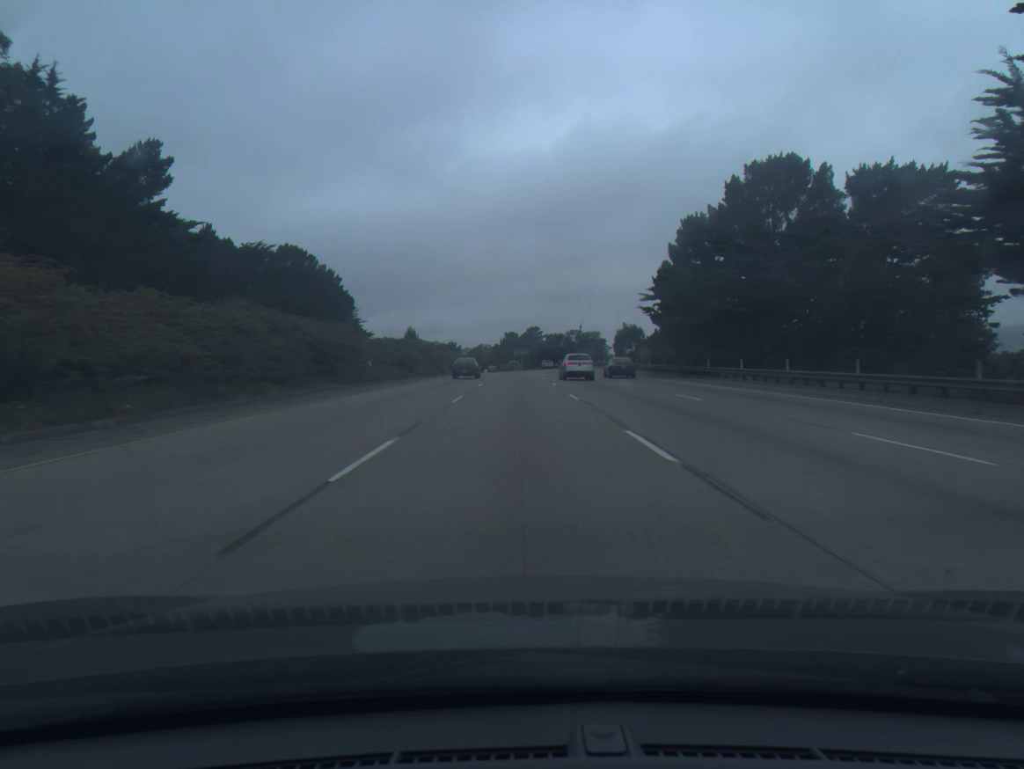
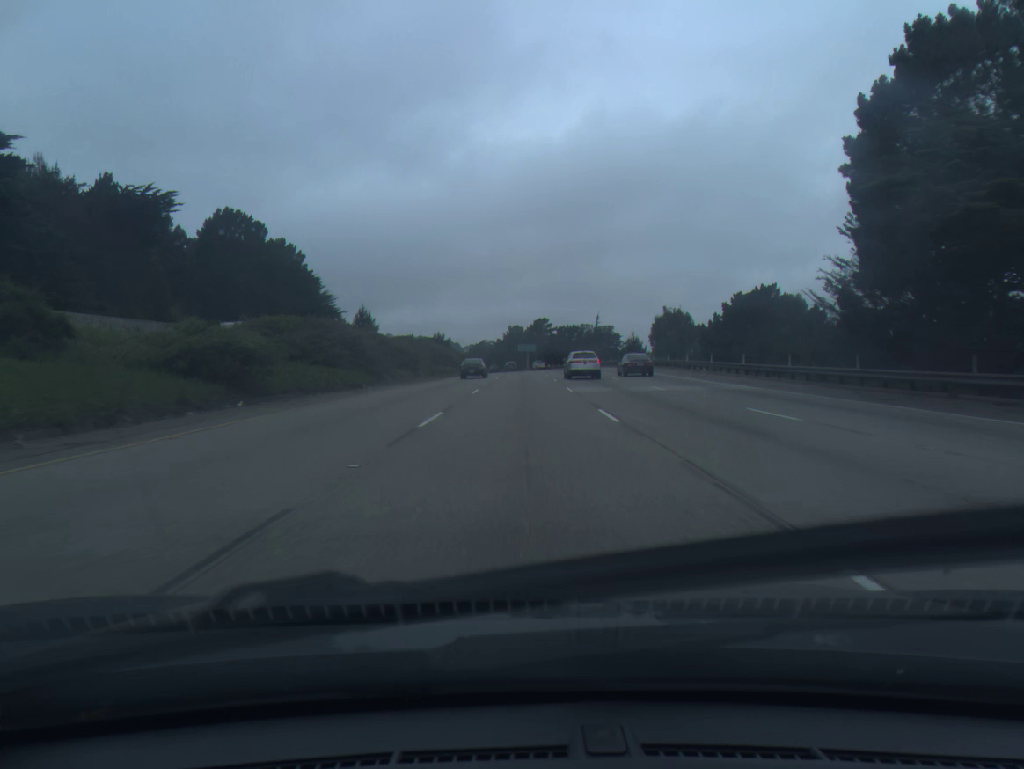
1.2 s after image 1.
(-0.1, +37.6) m; 0°
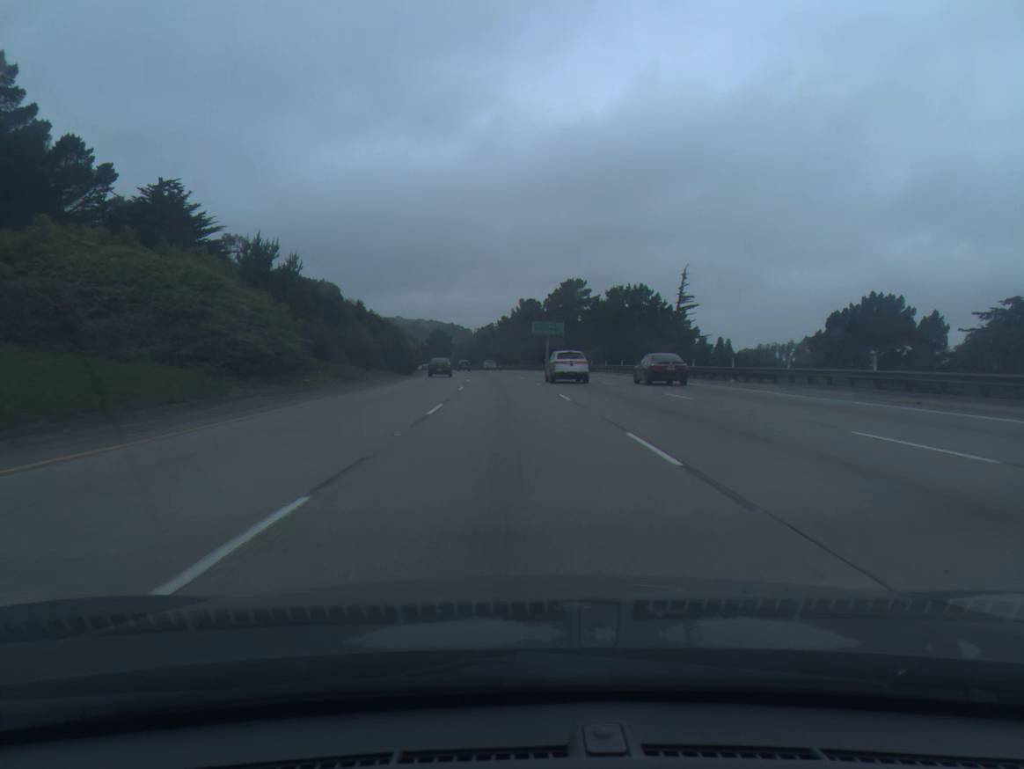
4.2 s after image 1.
(-0.1, +94.2) m; -1°
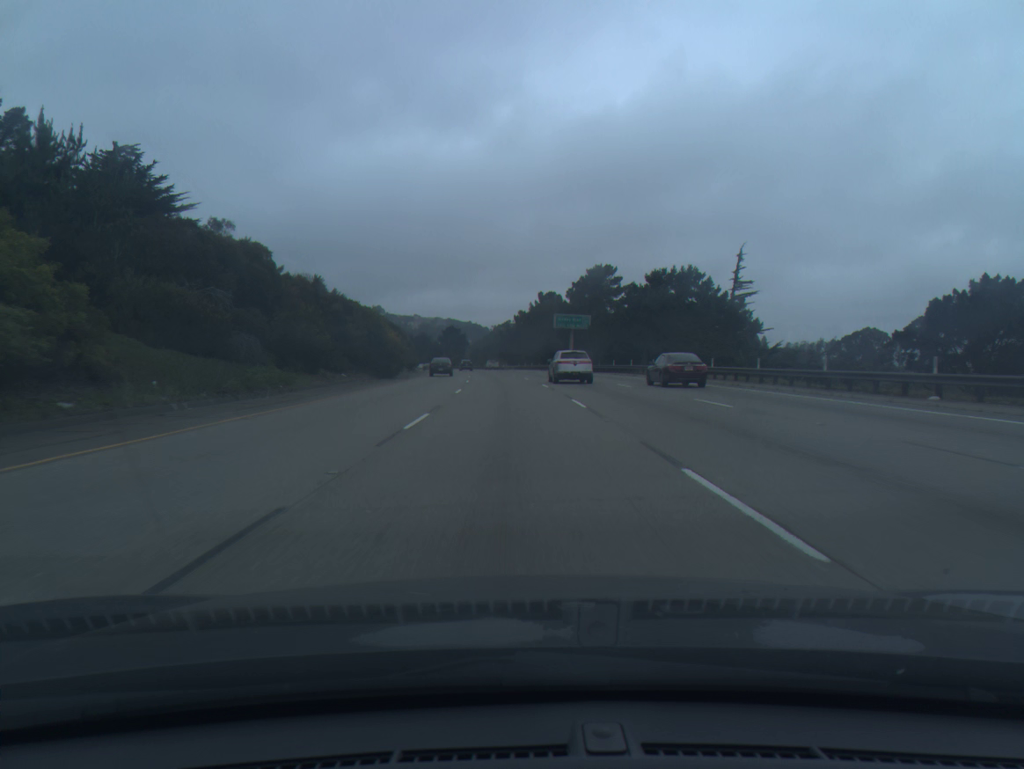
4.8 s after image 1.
(-0.2, +18.8) m; -1°
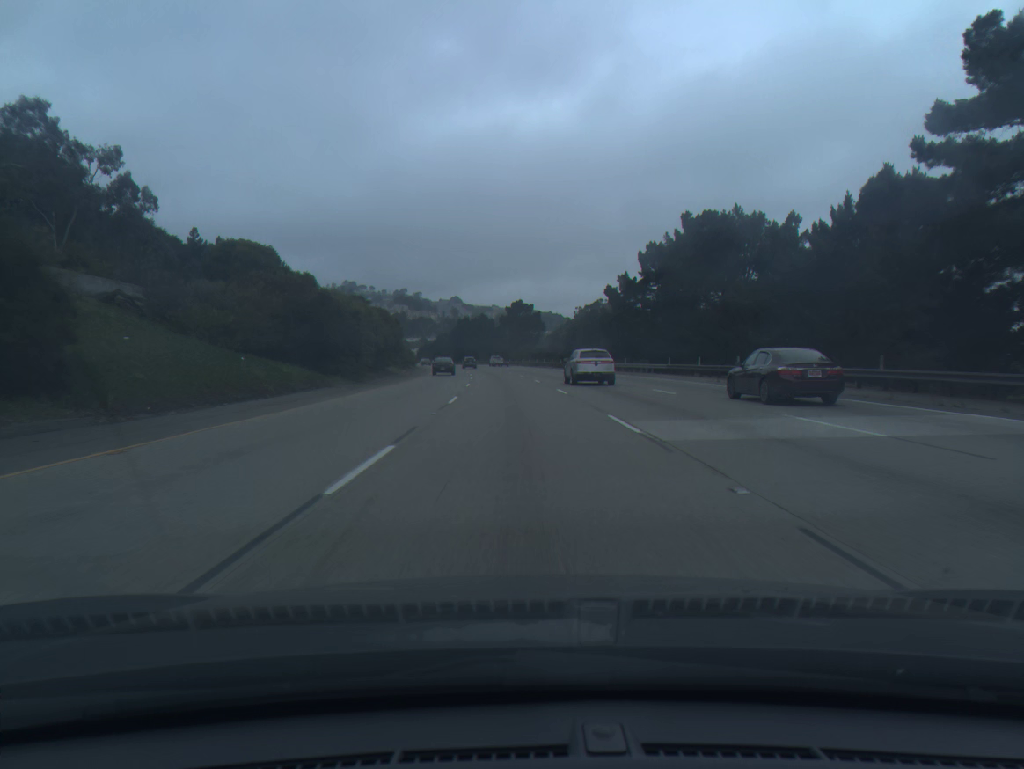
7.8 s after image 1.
(-5.2, +94.0) m; -6°
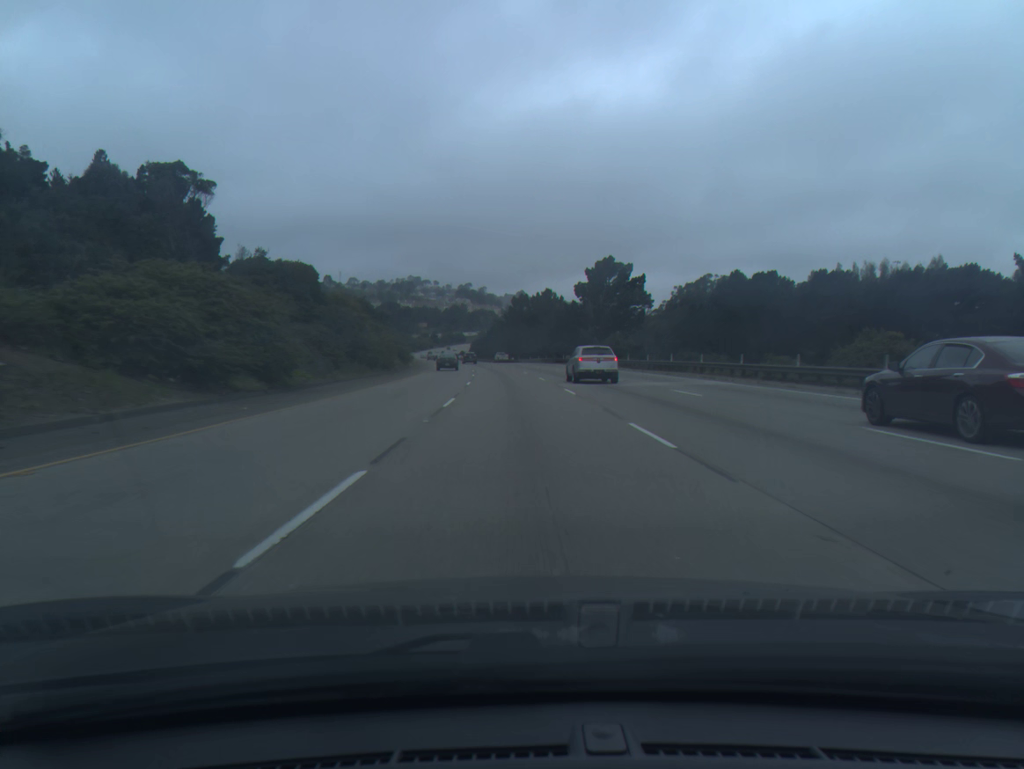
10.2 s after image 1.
(-3.2, +75.2) m; -5°
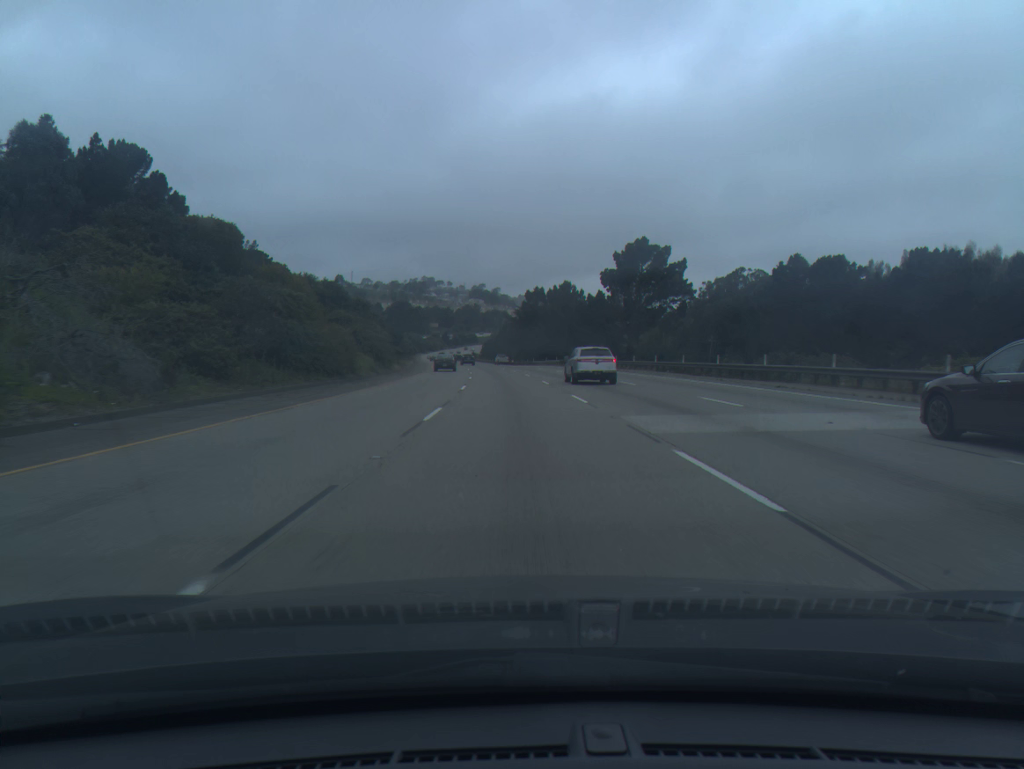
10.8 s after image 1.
(-0.2, +18.8) m; -1°
